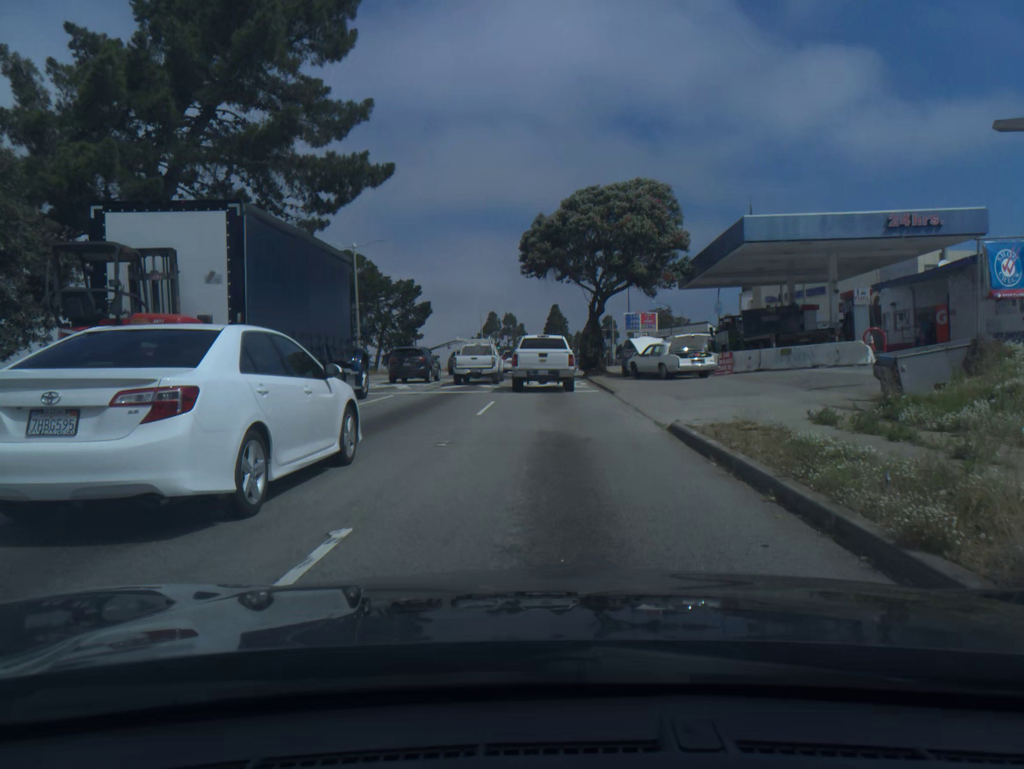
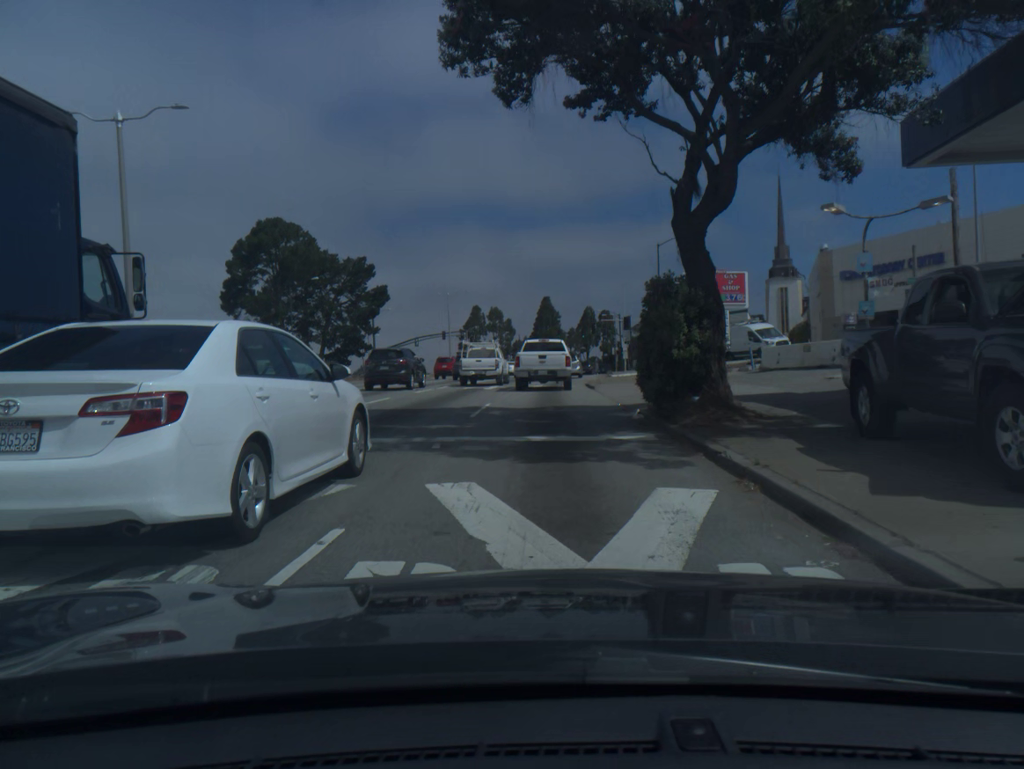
(+0.2, +29.6) m; +1°
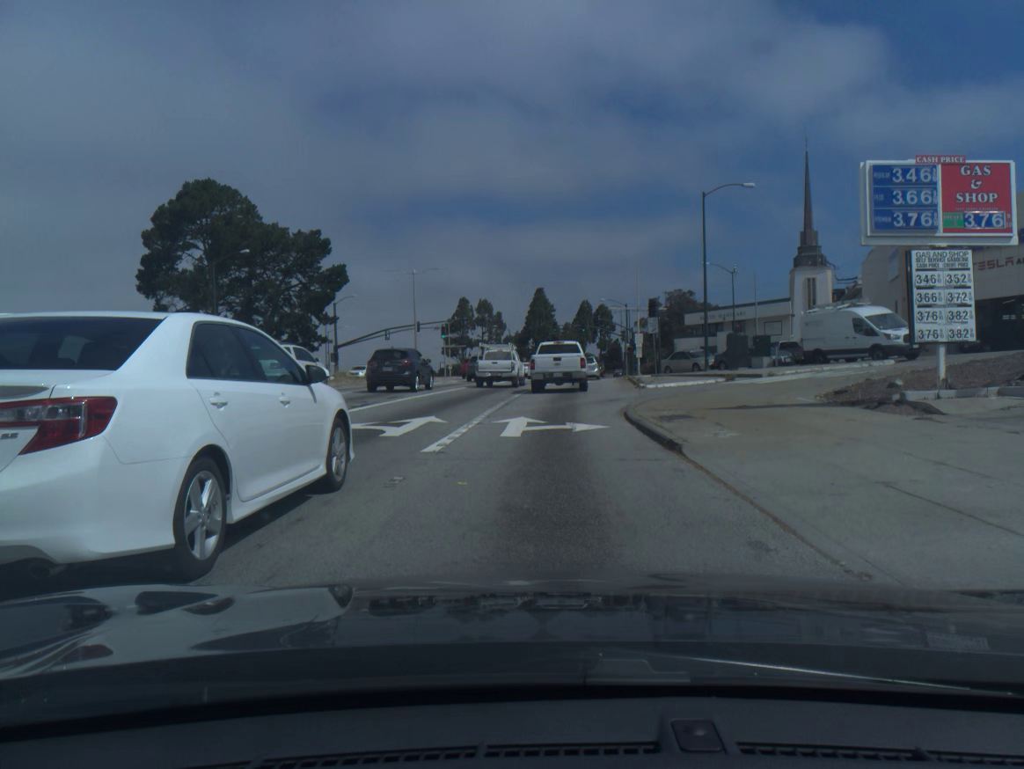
(0.0, +18.6) m; 0°
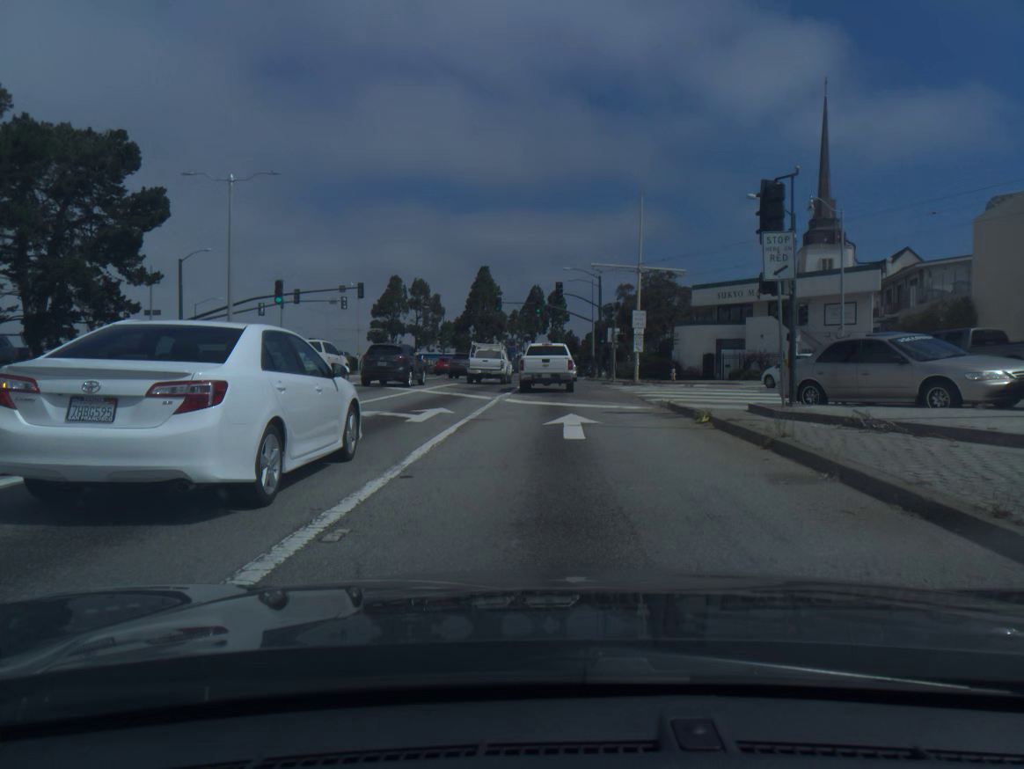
(+1.0, +30.9) m; +4°
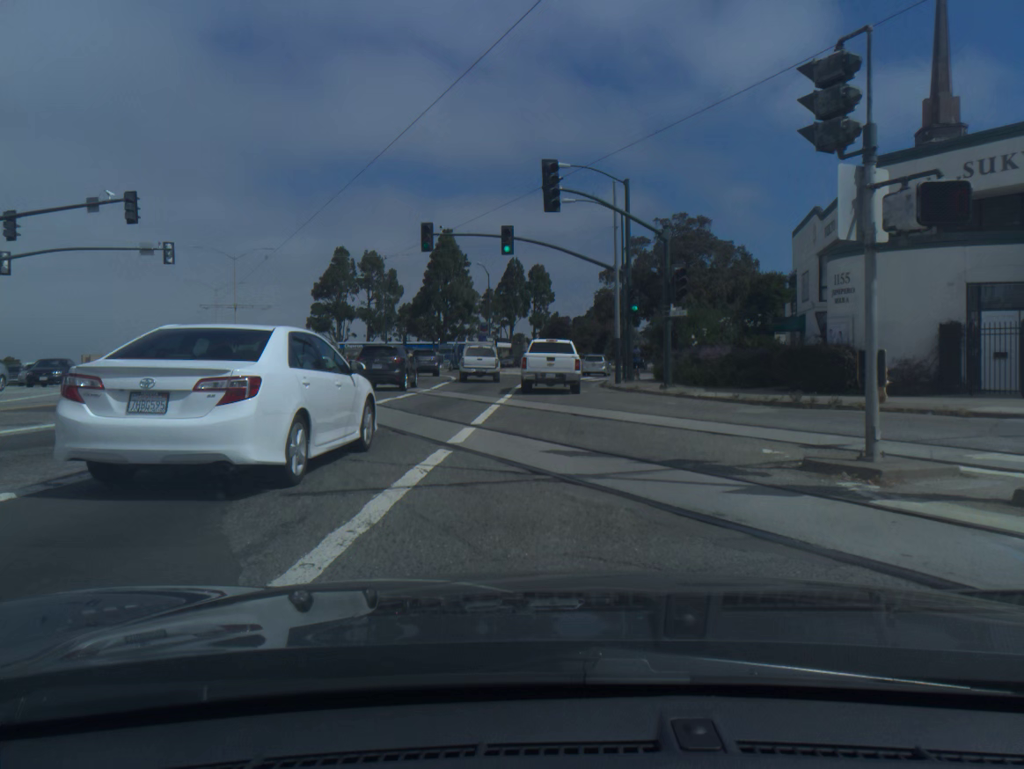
(+0.4, +35.0) m; +1°
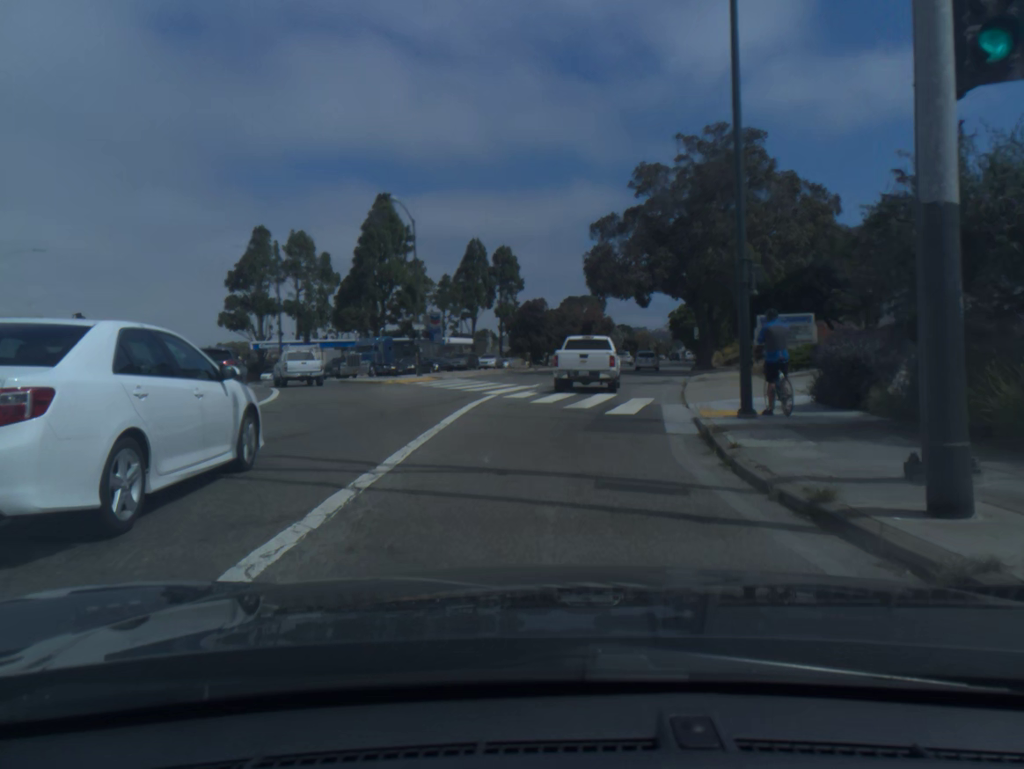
(+0.5, +30.3) m; +2°
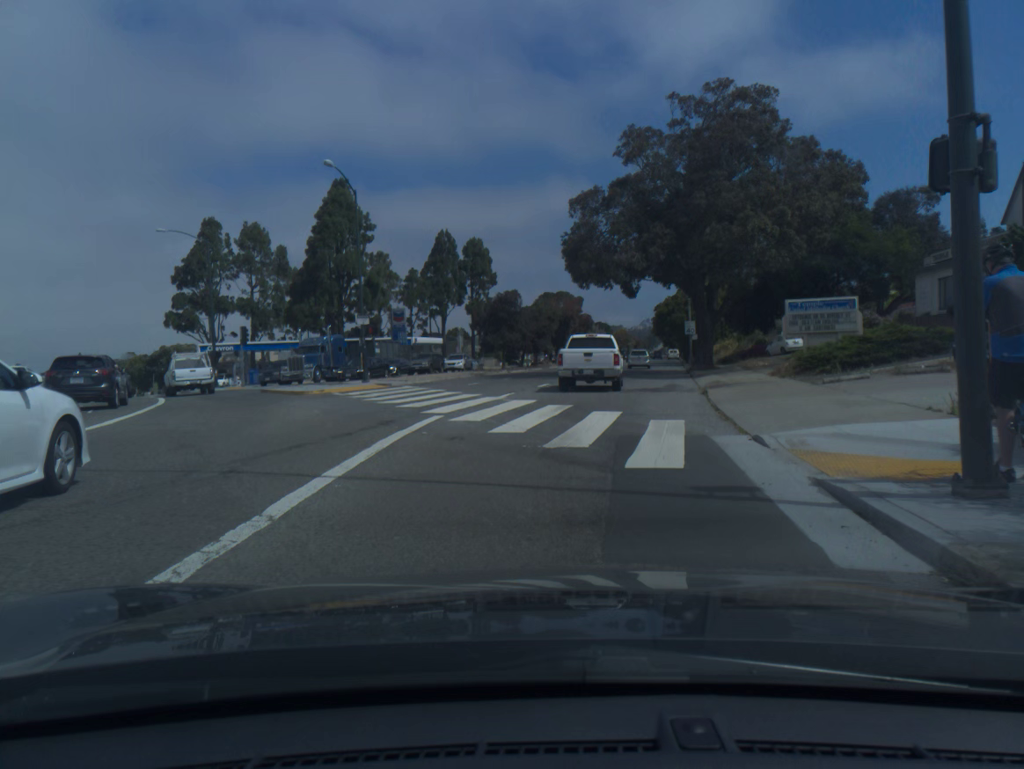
(+0.1, +7.8) m; +2°
